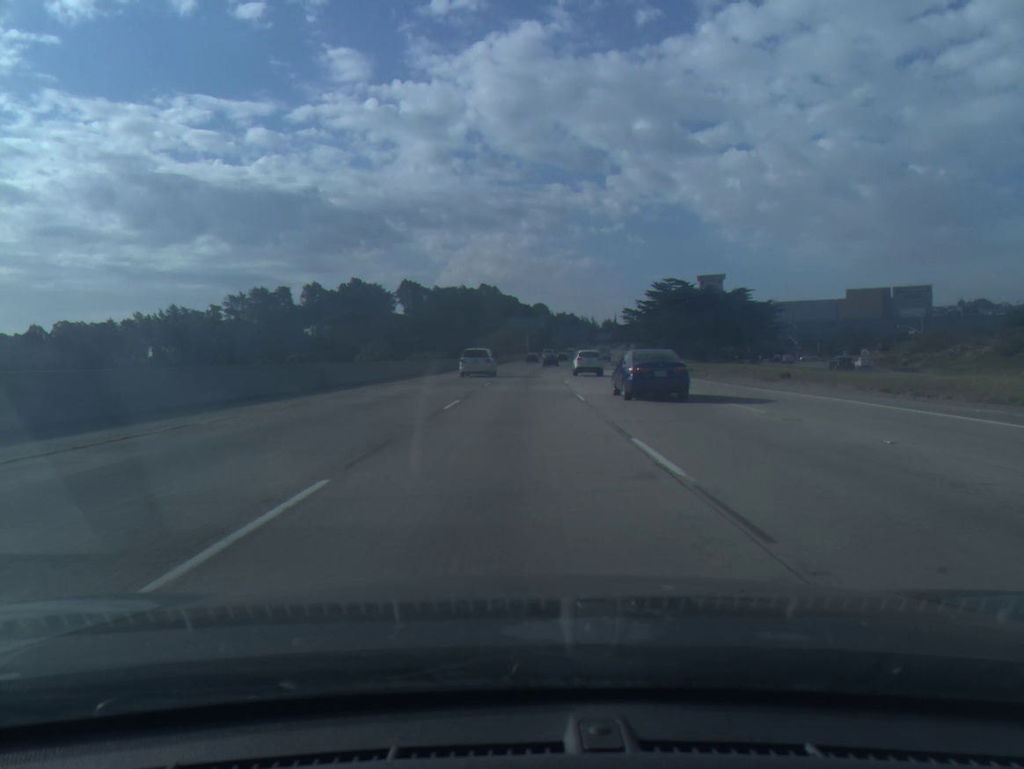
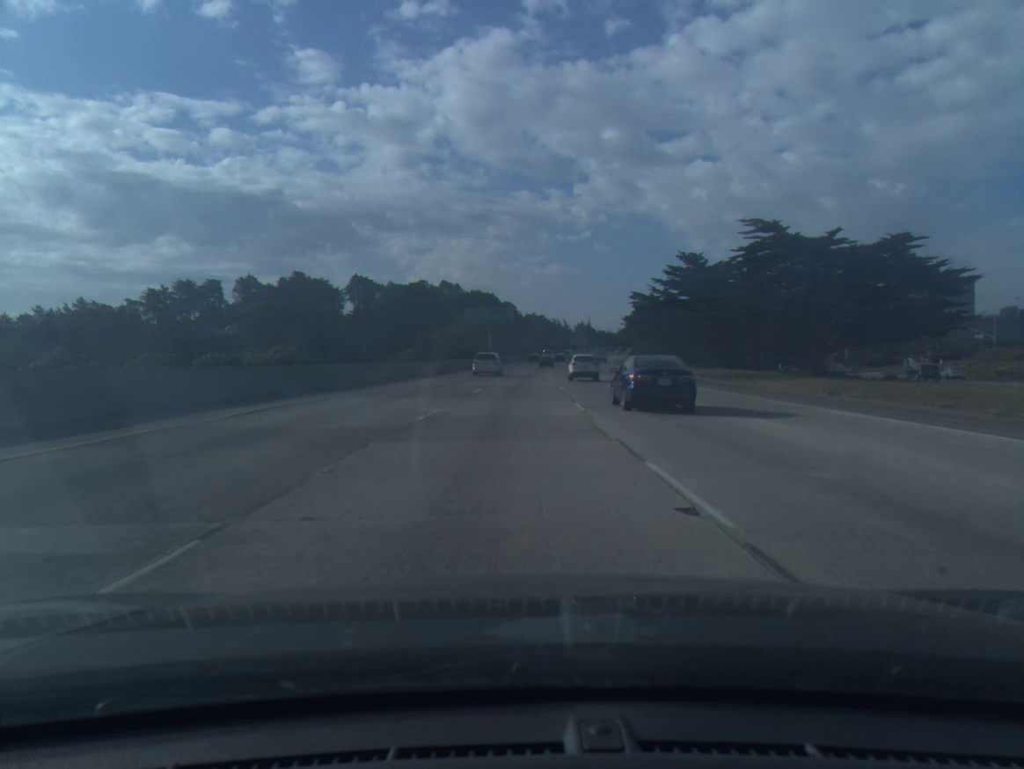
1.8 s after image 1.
(+1.0, +46.5) m; +2°
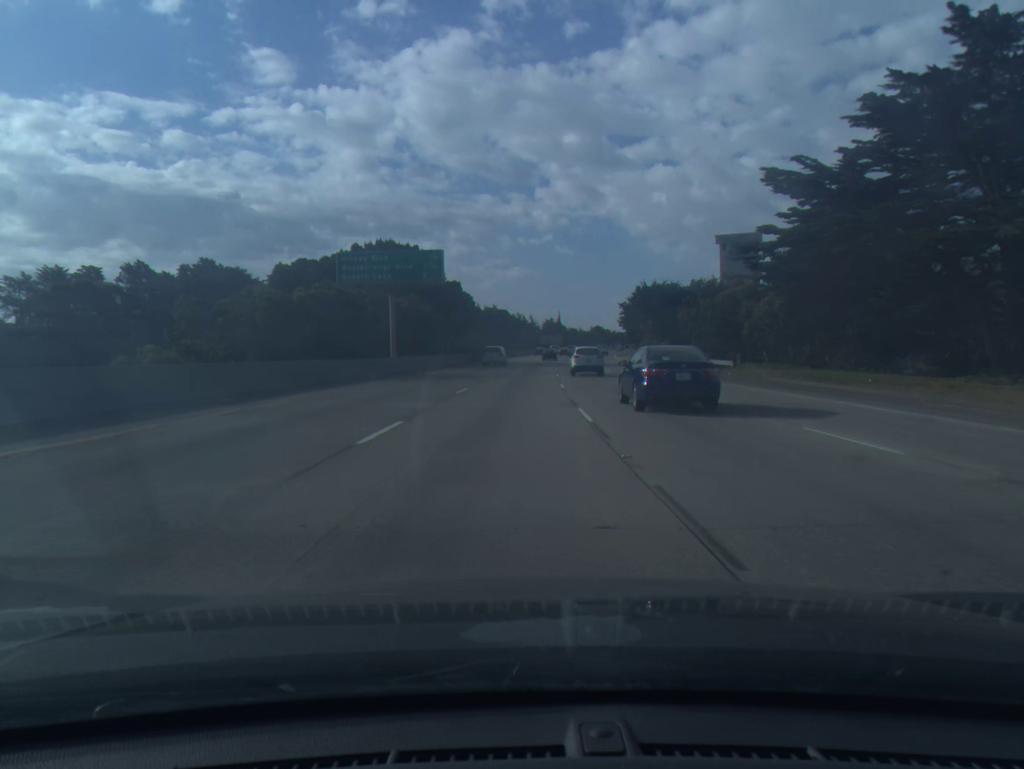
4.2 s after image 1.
(+1.7, +63.5) m; +3°
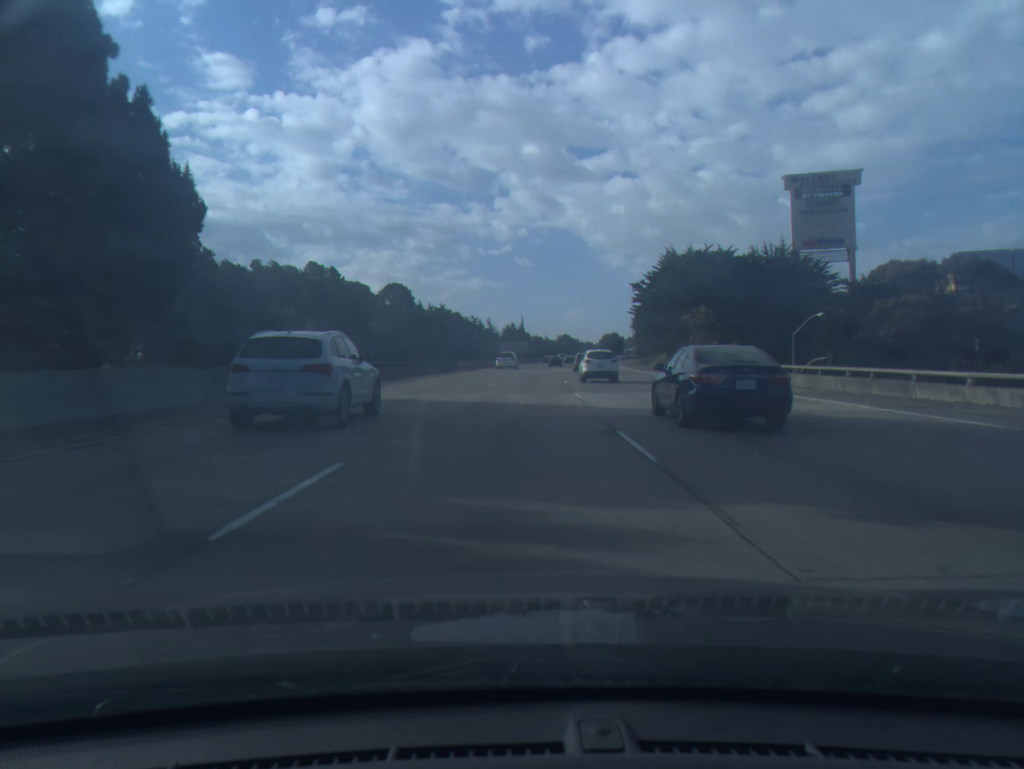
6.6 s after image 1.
(+1.6, +64.3) m; +3°
